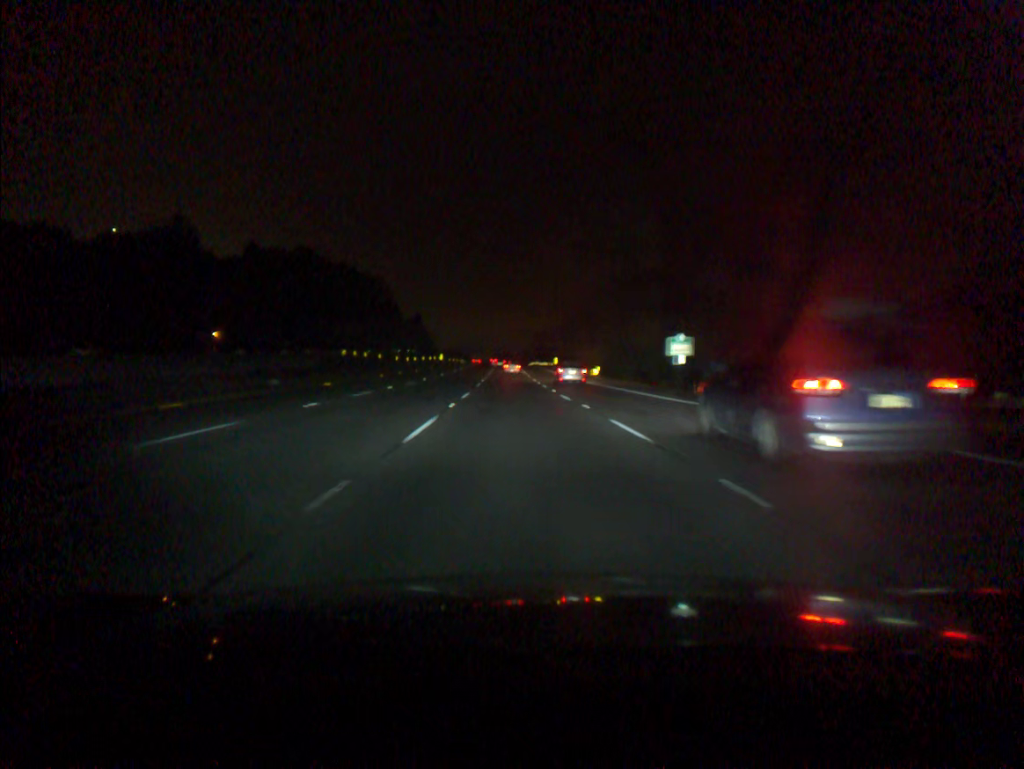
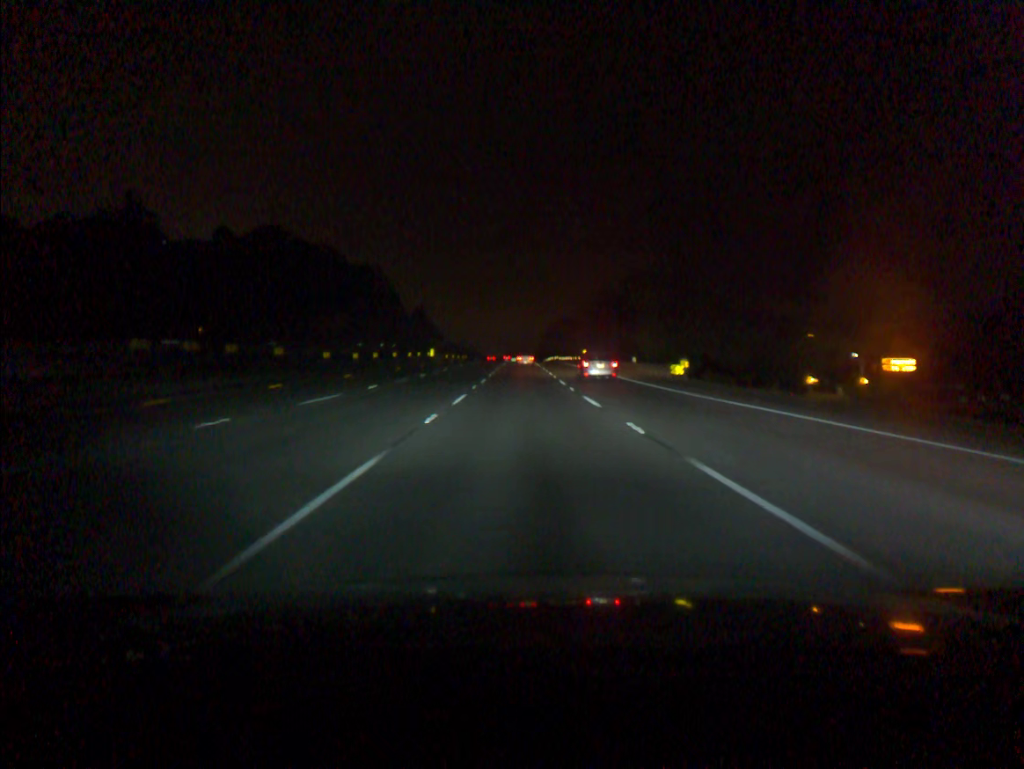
(-0.4, +36.3) m; -1°
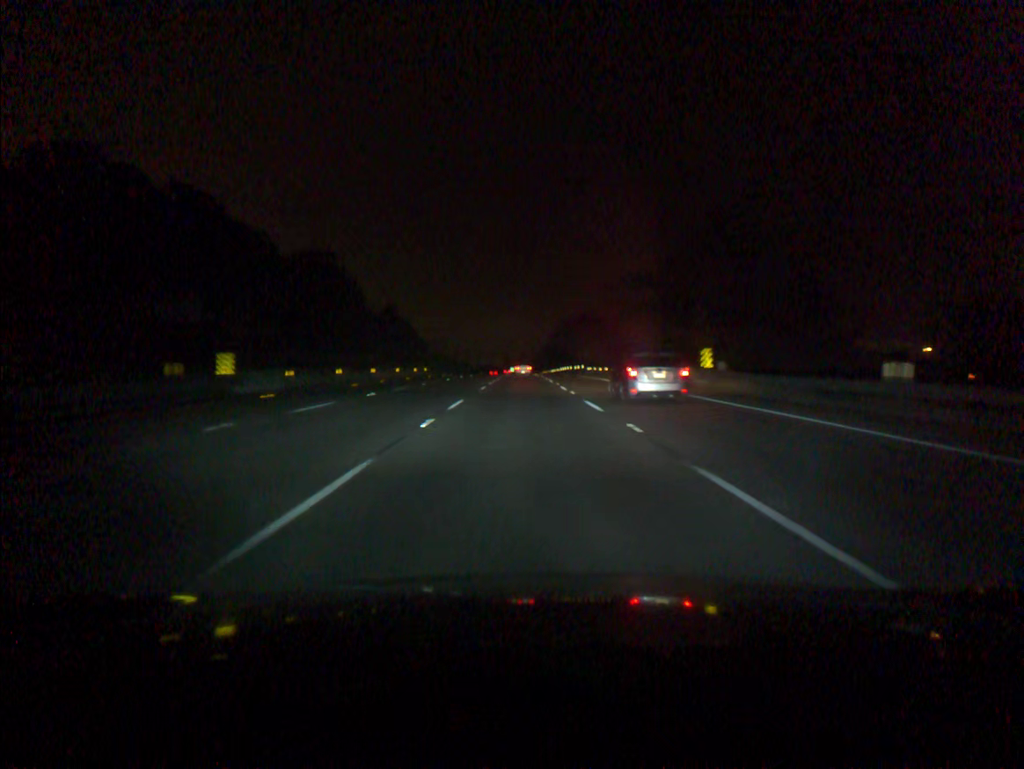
(+0.1, +73.2) m; 0°
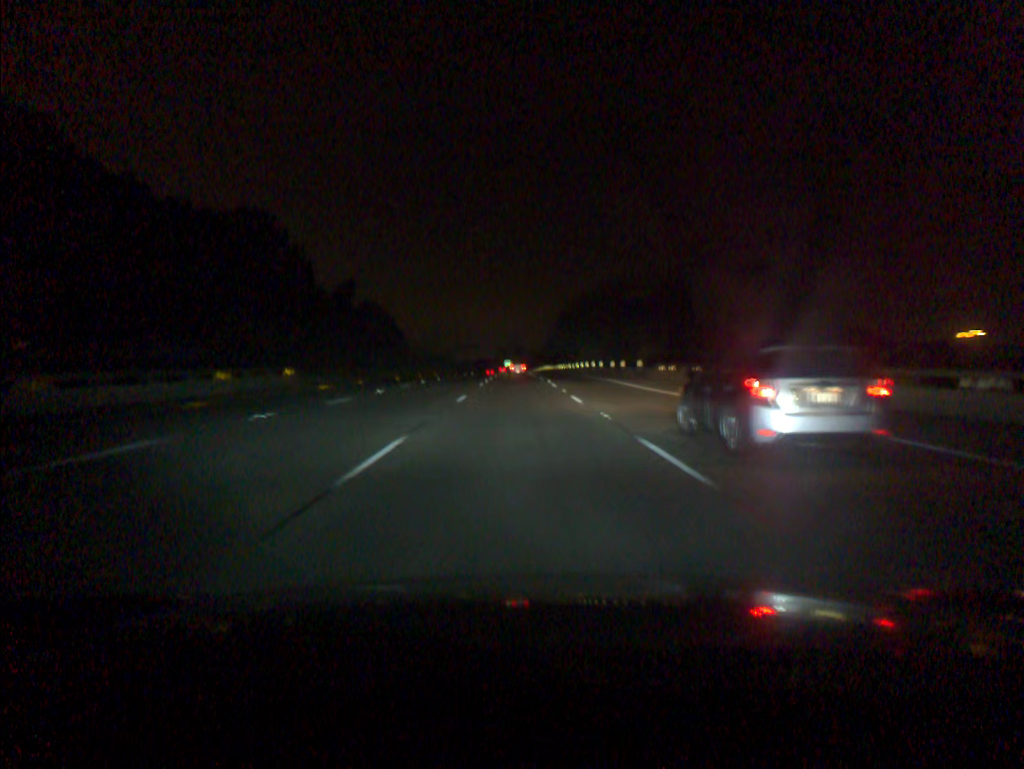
(+0.1, +55.1) m; 0°
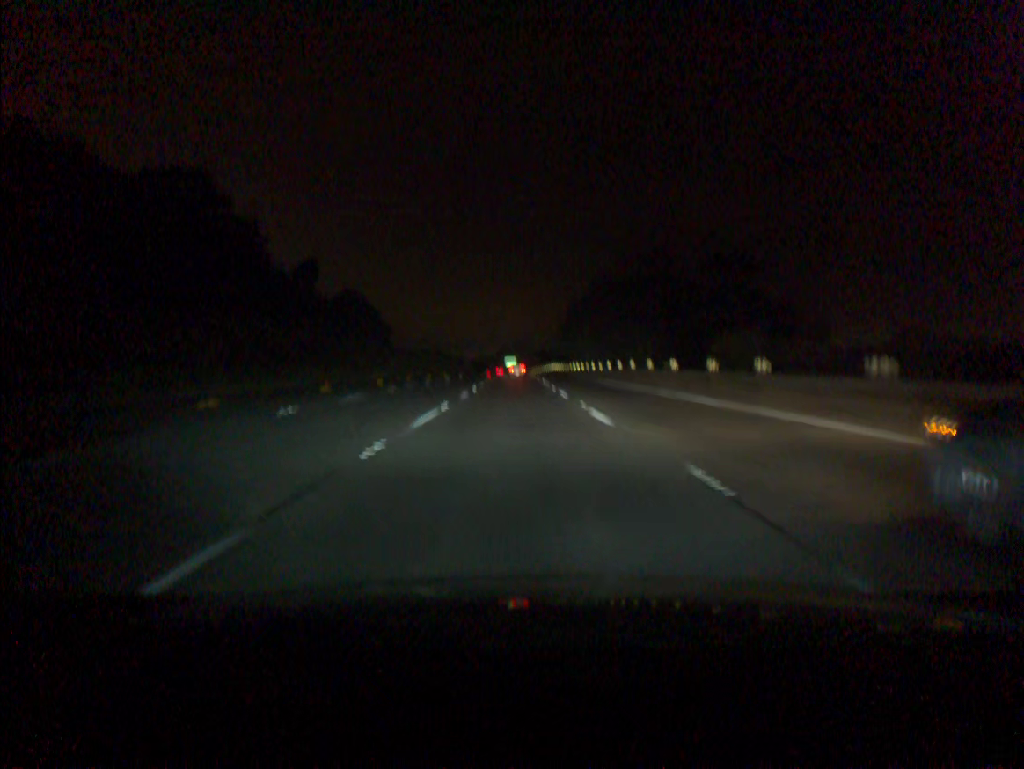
(-0.1, +36.8) m; 0°
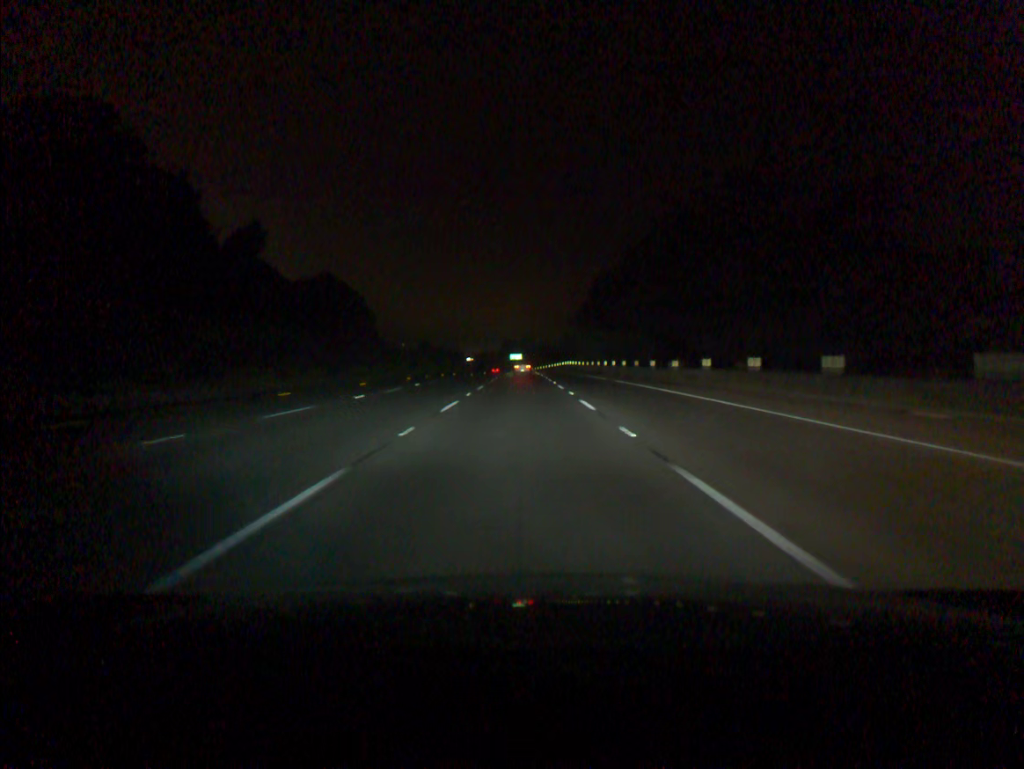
(-0.1, +36.9) m; 0°
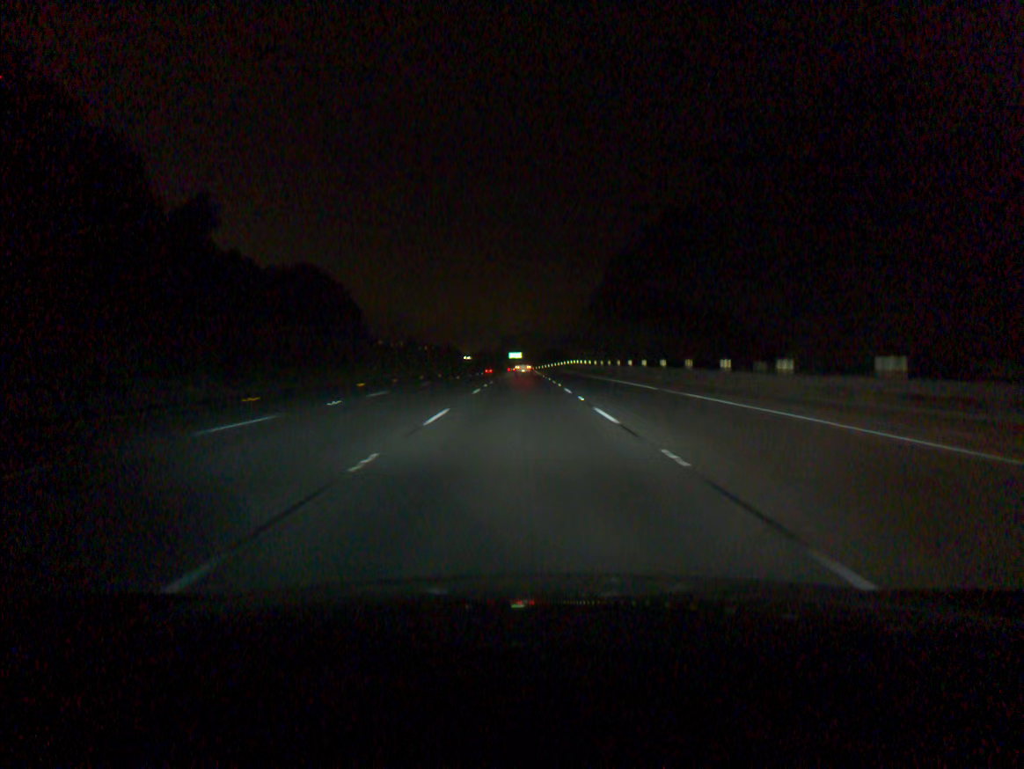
(0.0, +18.5) m; 0°
